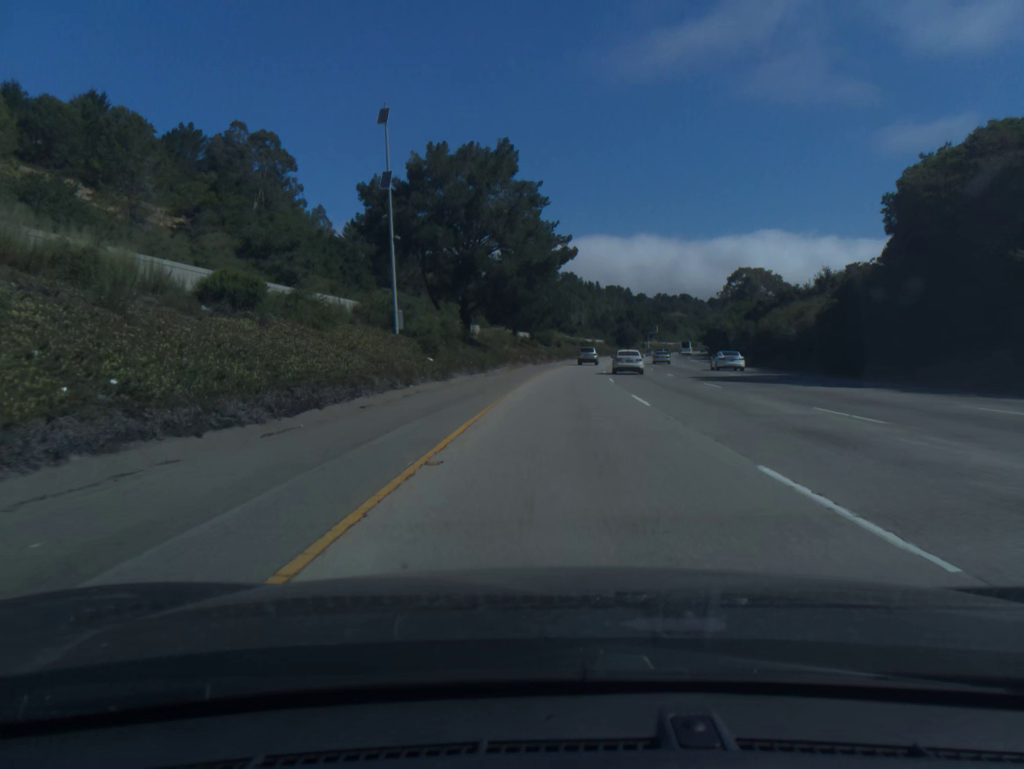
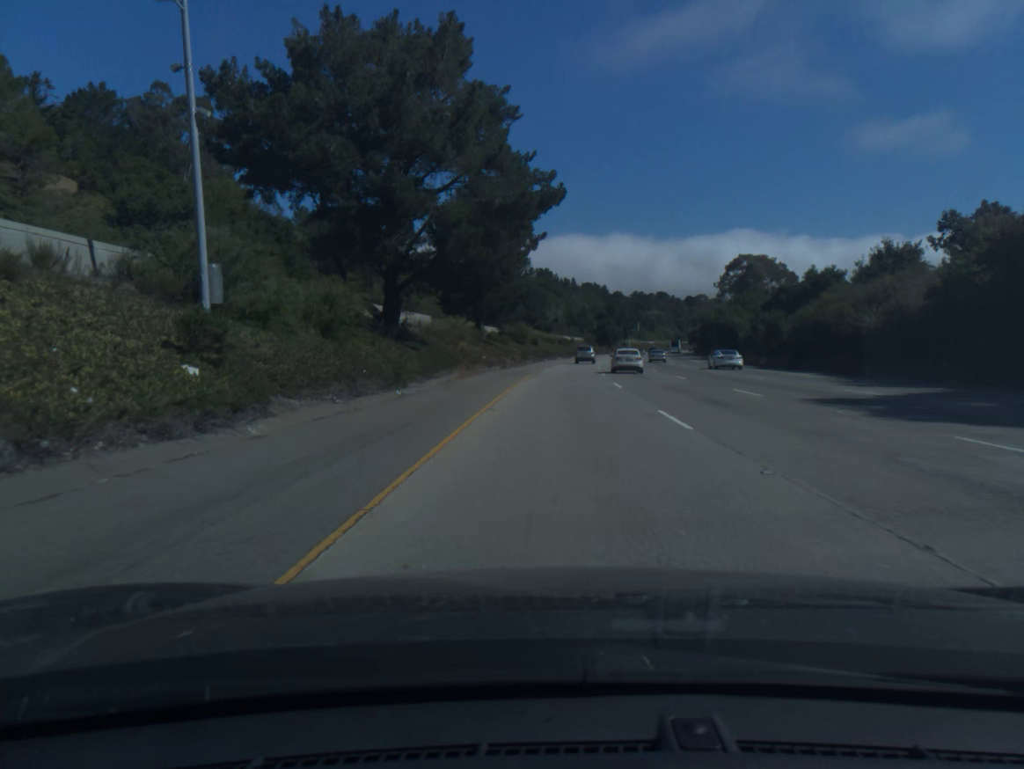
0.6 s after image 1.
(+0.3, +21.4) m; +2°
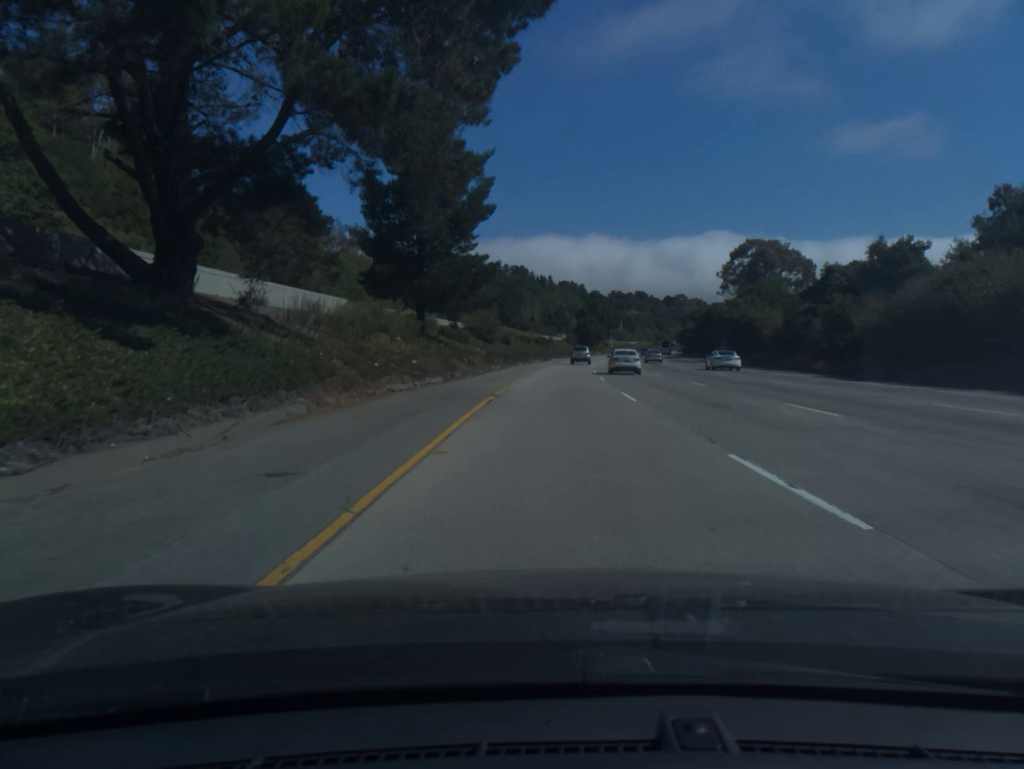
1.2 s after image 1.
(+0.3, +21.4) m; +2°
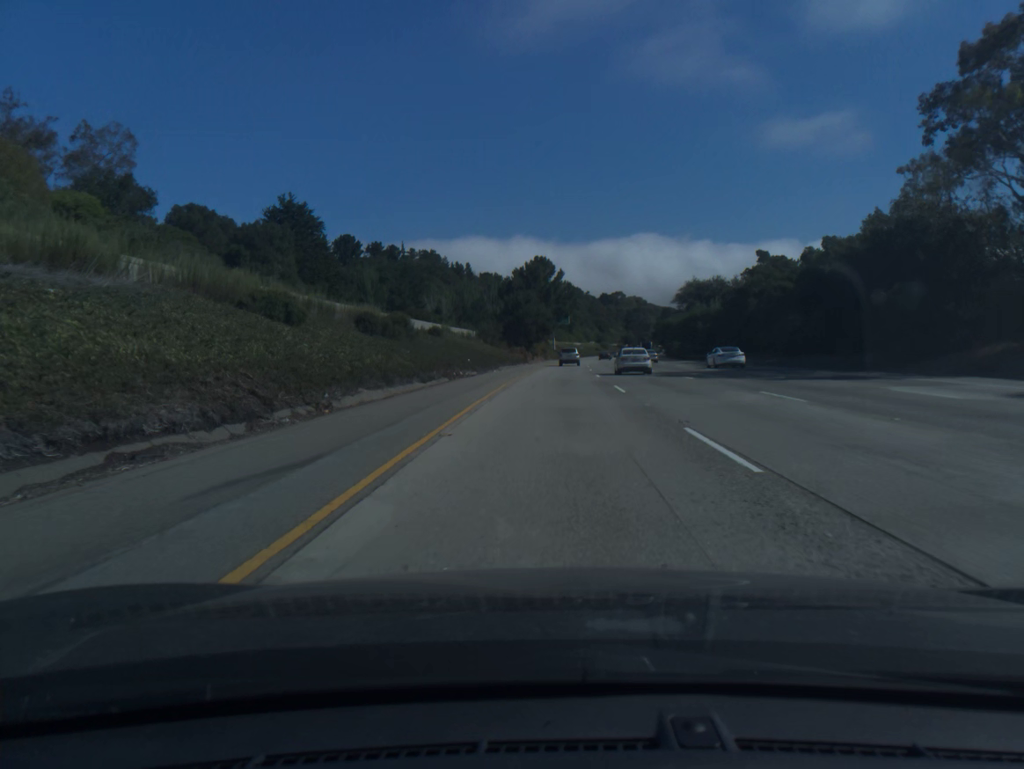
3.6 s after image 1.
(+4.3, +85.7) m; +6°
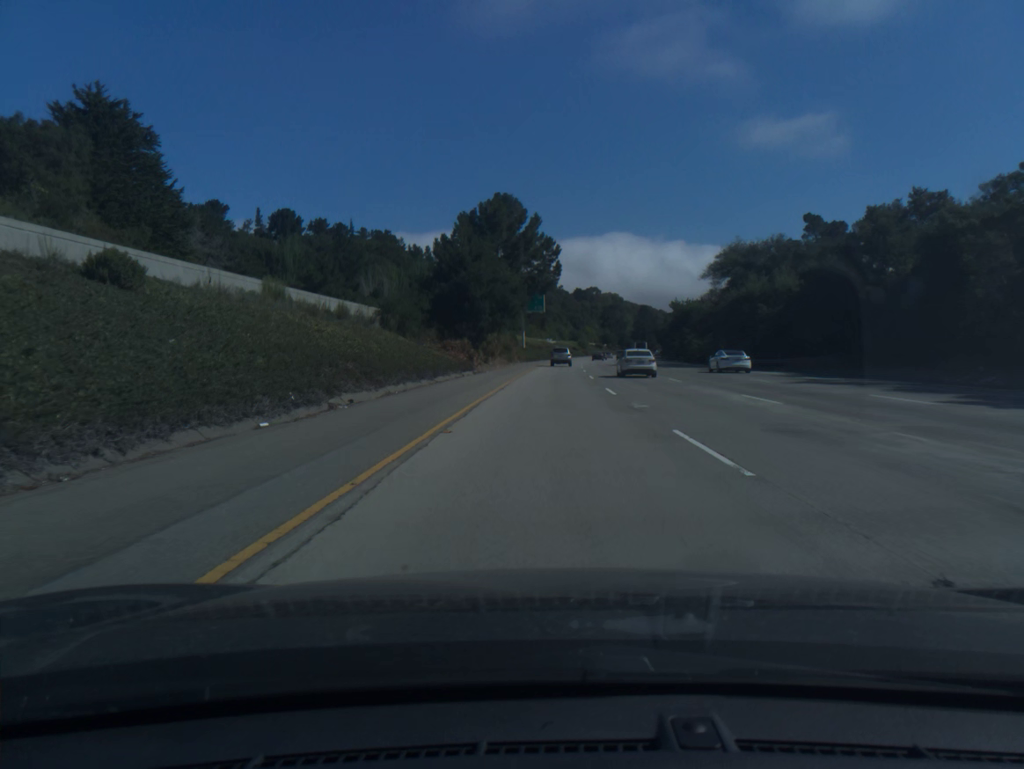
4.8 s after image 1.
(+0.8, +43.1) m; +2°
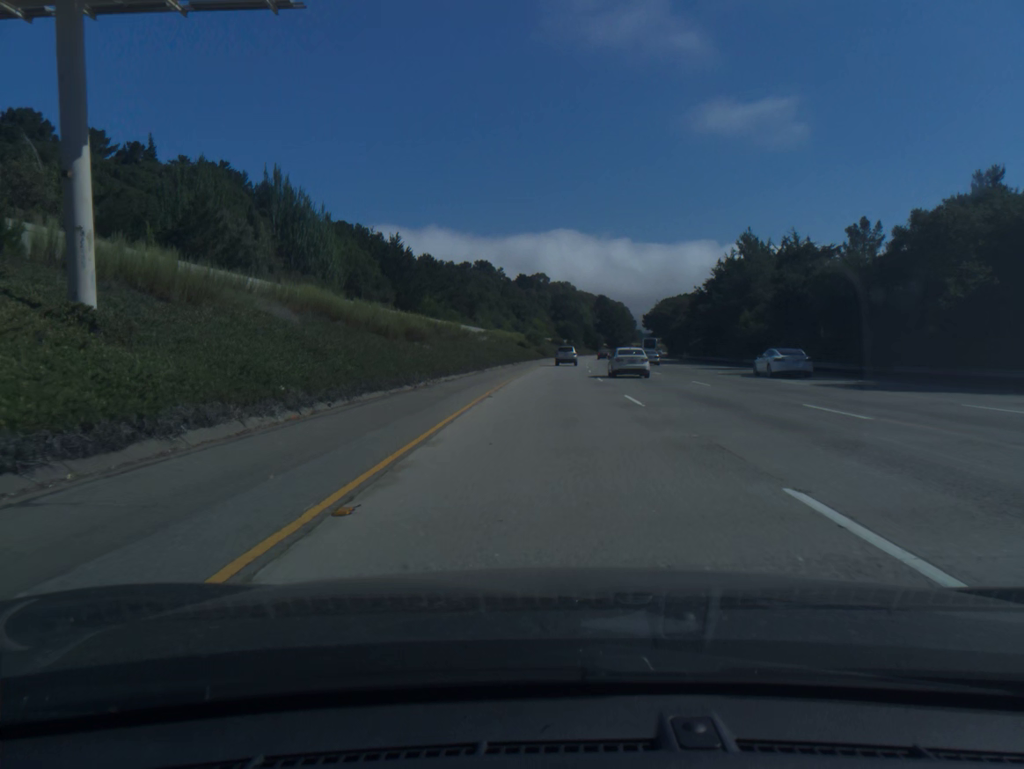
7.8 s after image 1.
(+4.1, +108.1) m; +4°
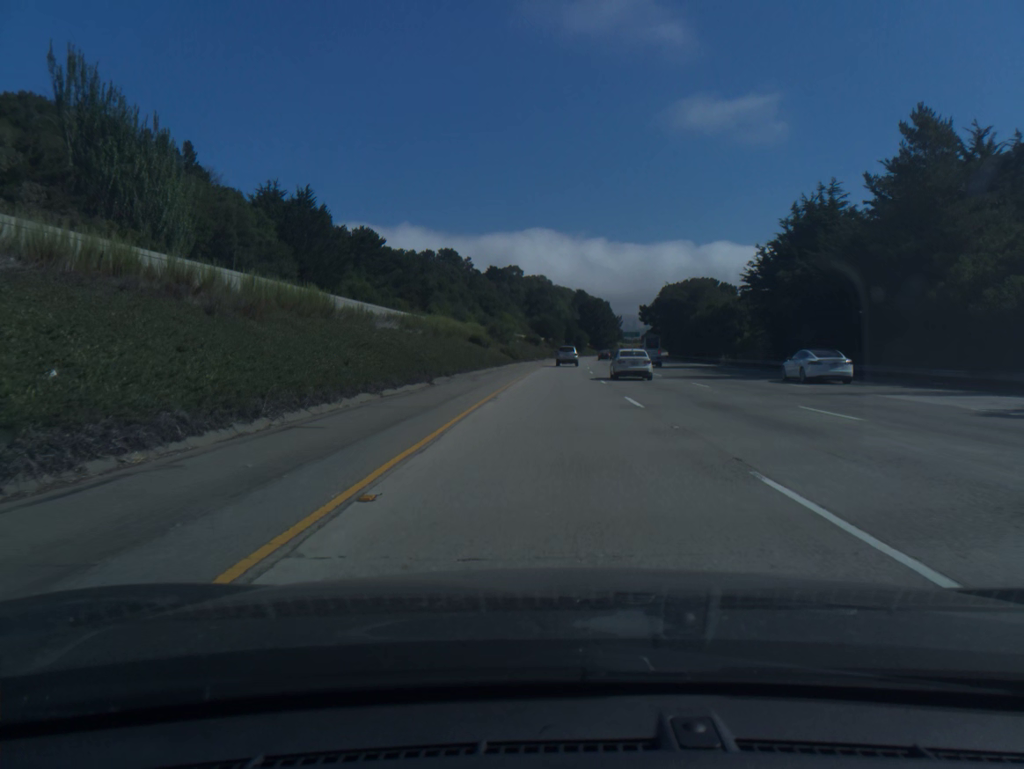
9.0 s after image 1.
(+0.7, +43.2) m; +2°
